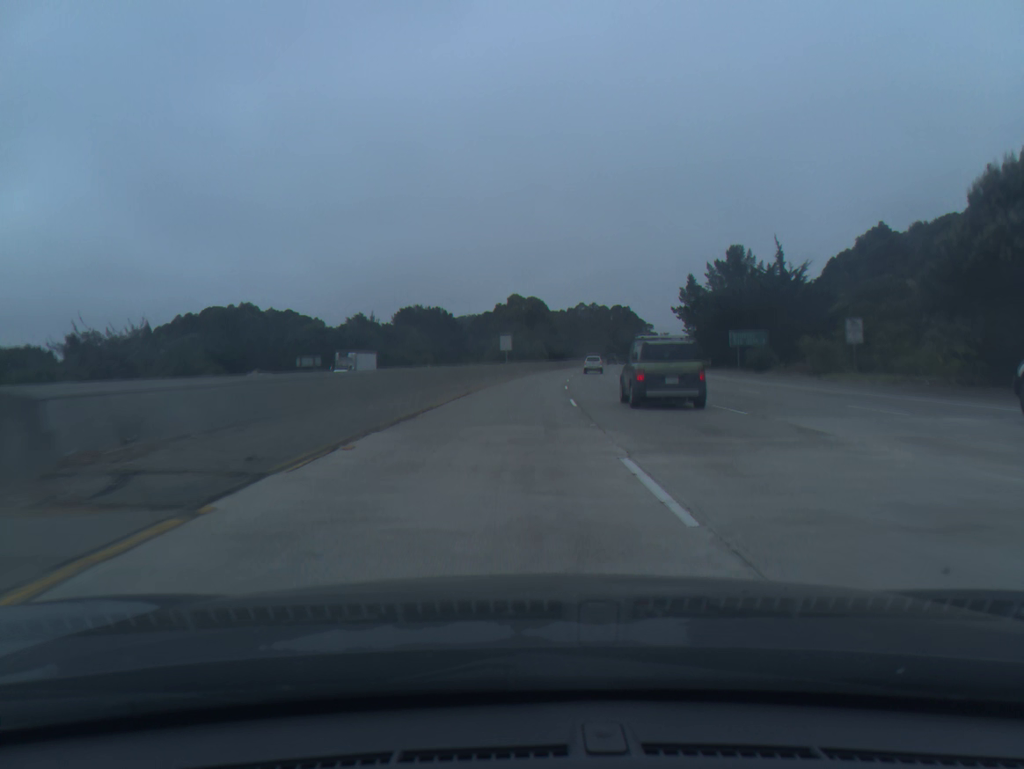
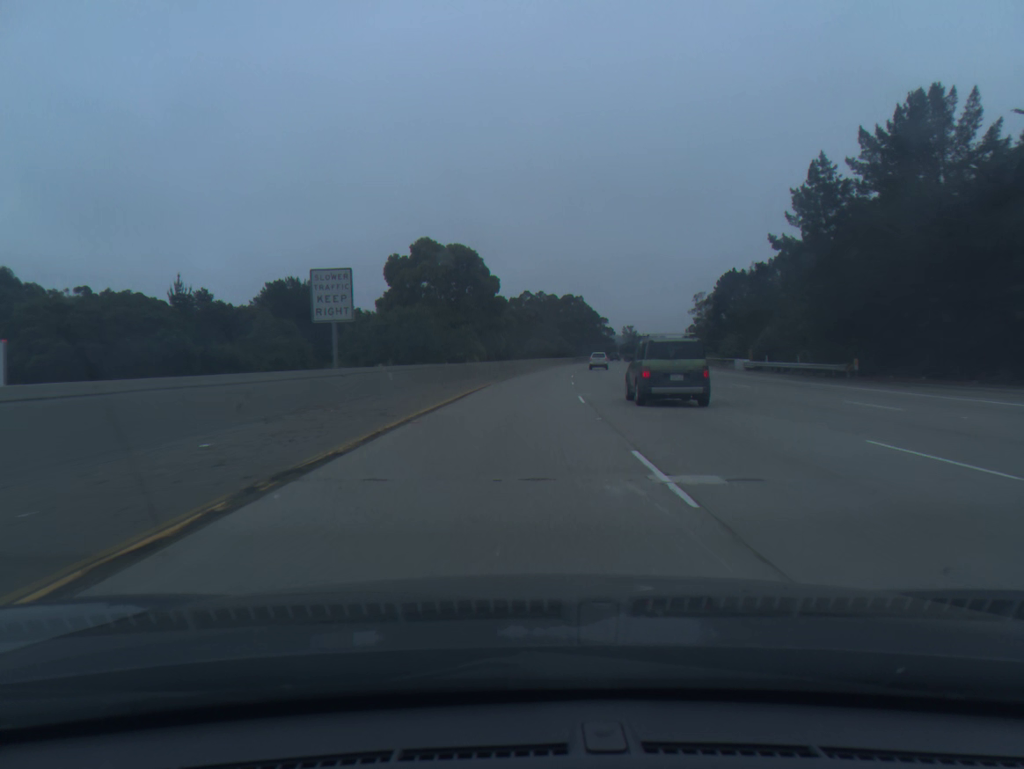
(+2.0, +55.8) m; +4°
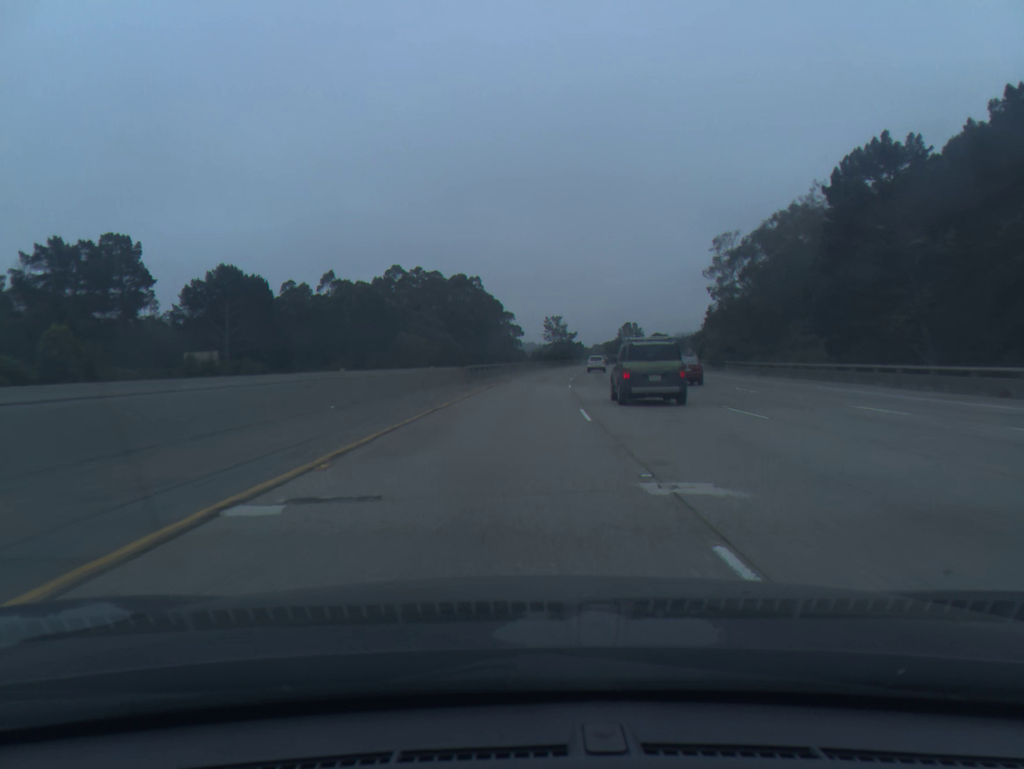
(+6.3, +92.7) m; +8°
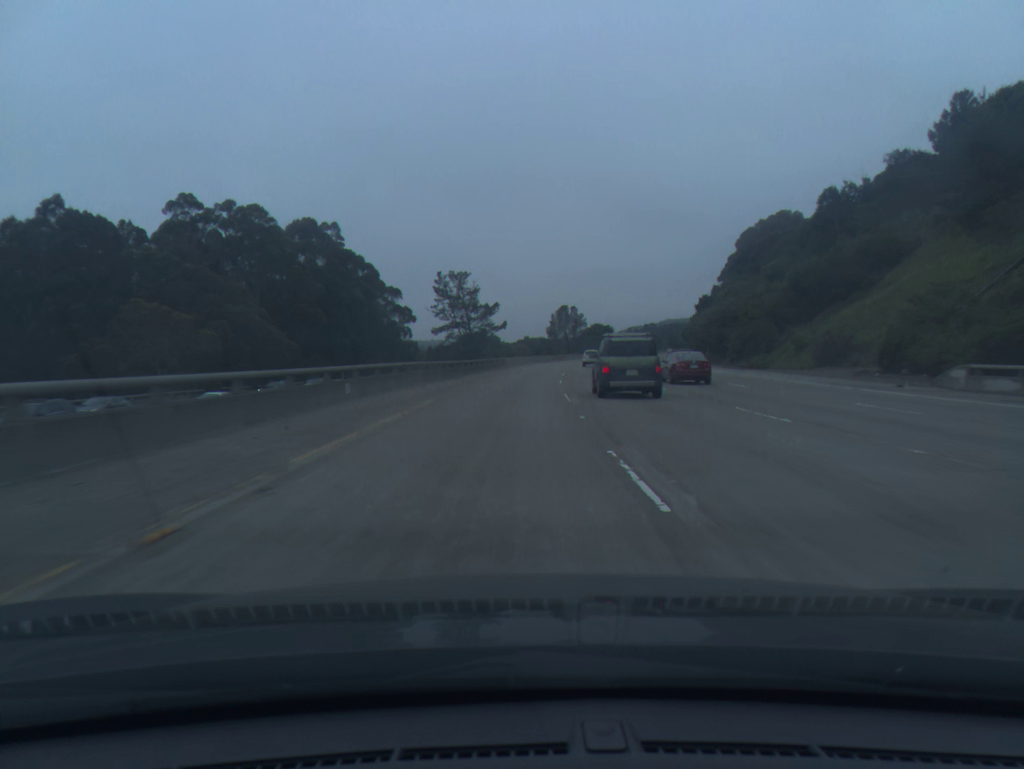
(+4.0, +74.3) m; +7°
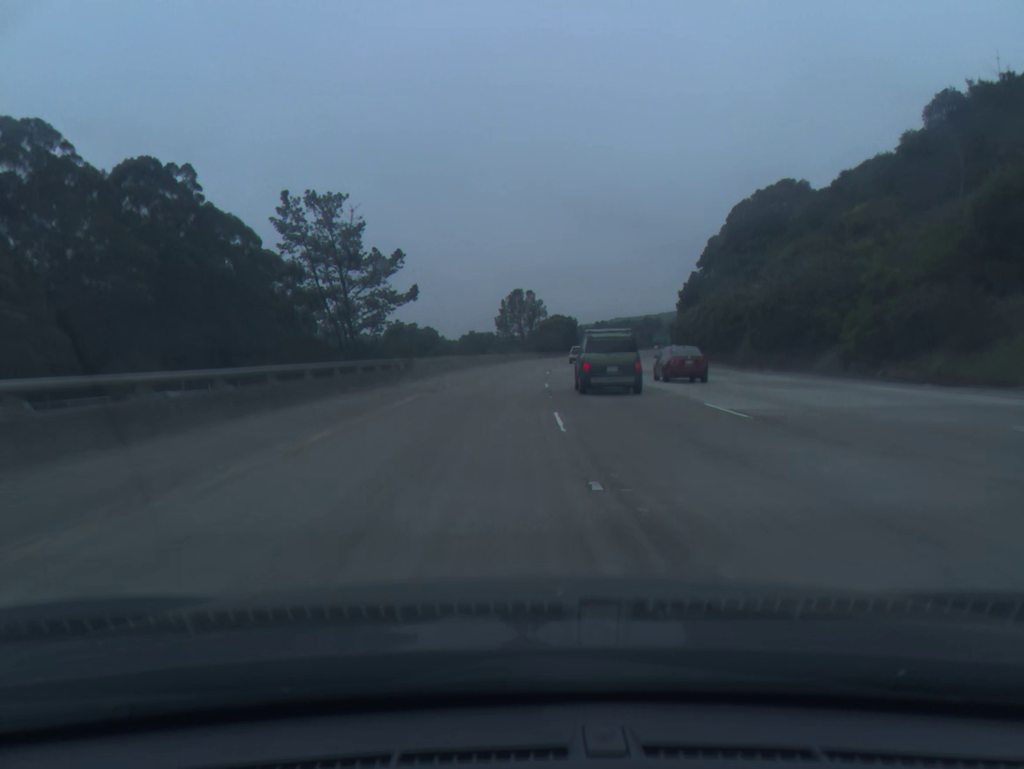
(+1.1, +37.2) m; +4°
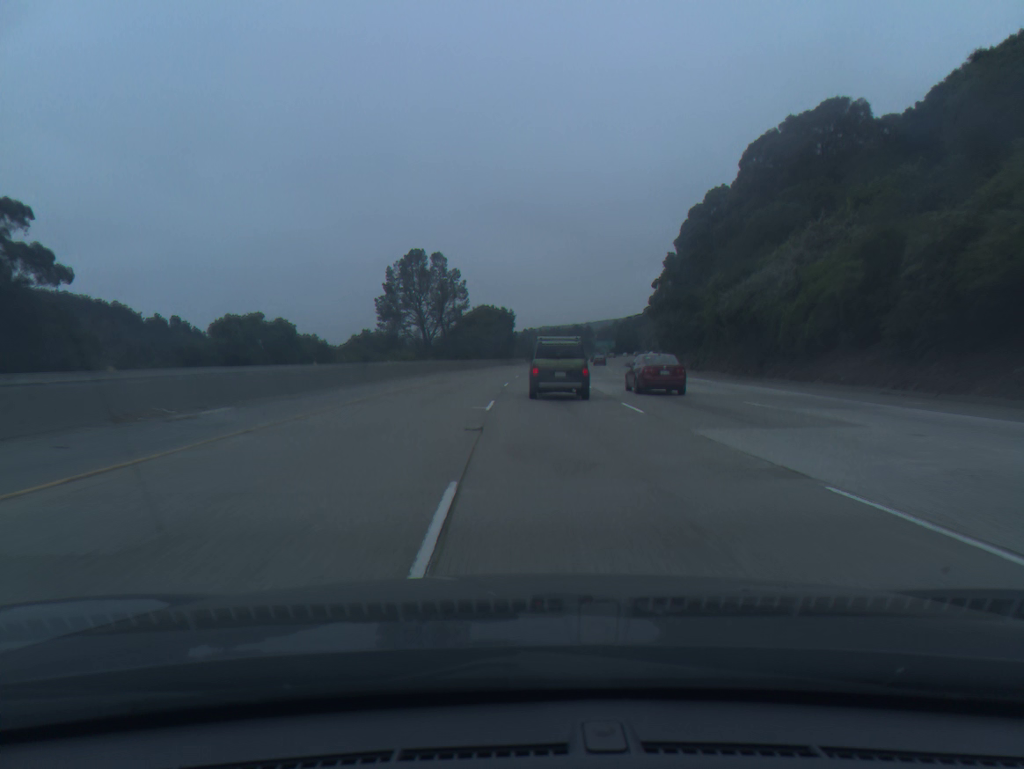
(+2.7, +55.8) m; +5°
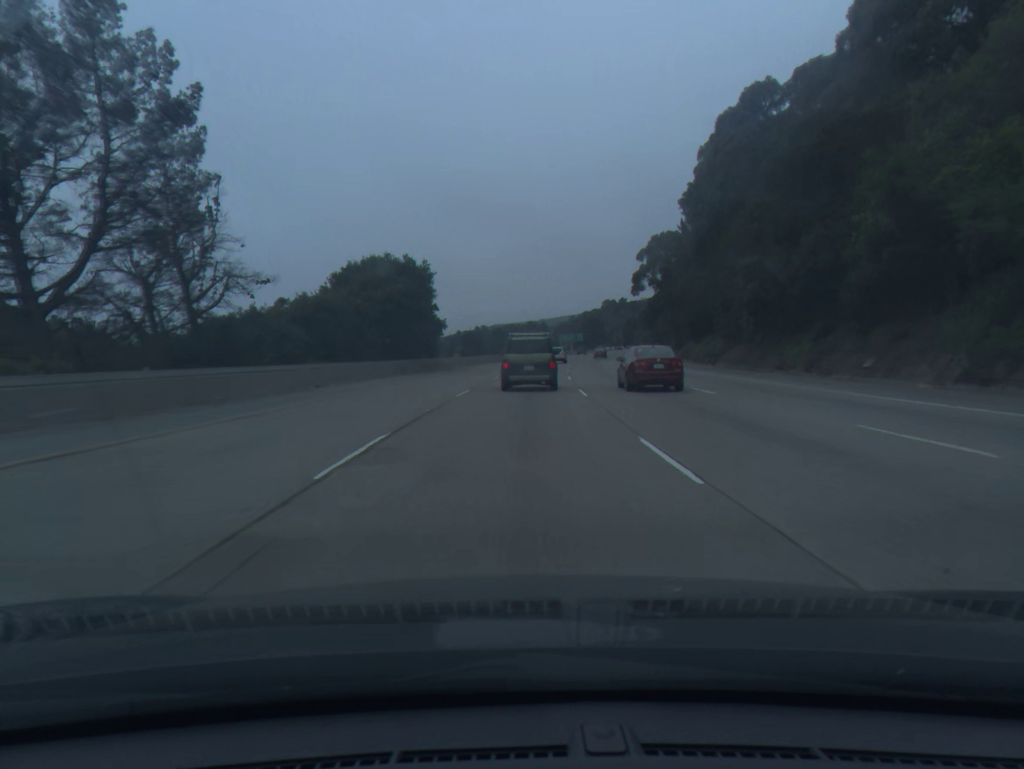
(+2.0, +54.6) m; +4°
